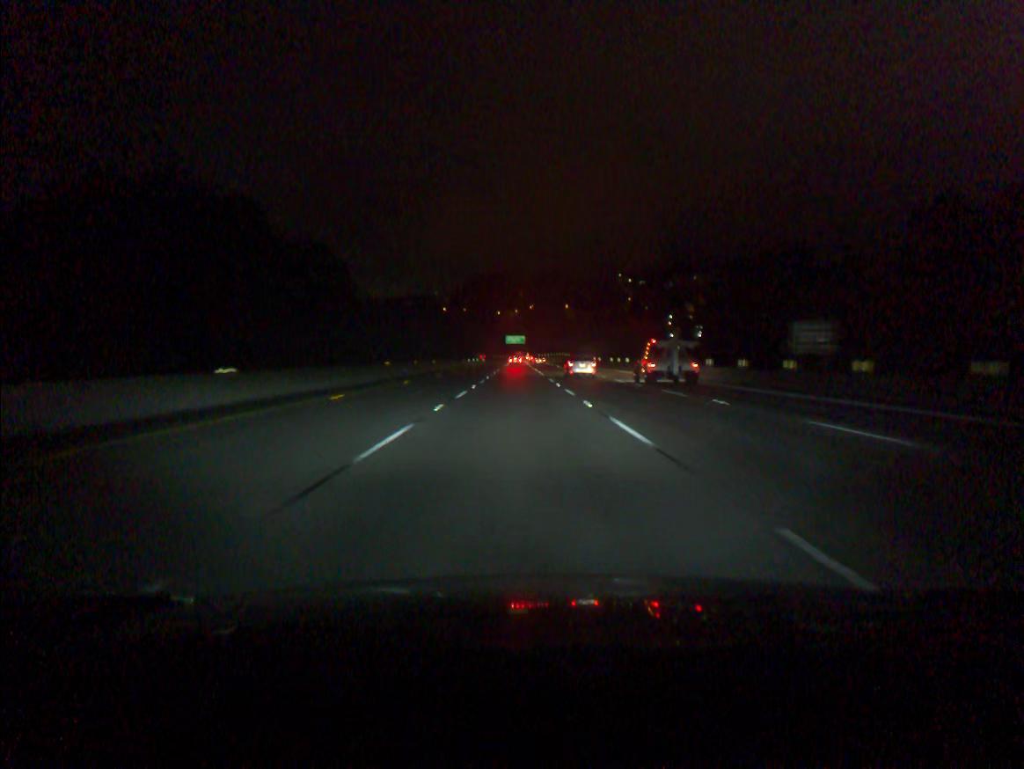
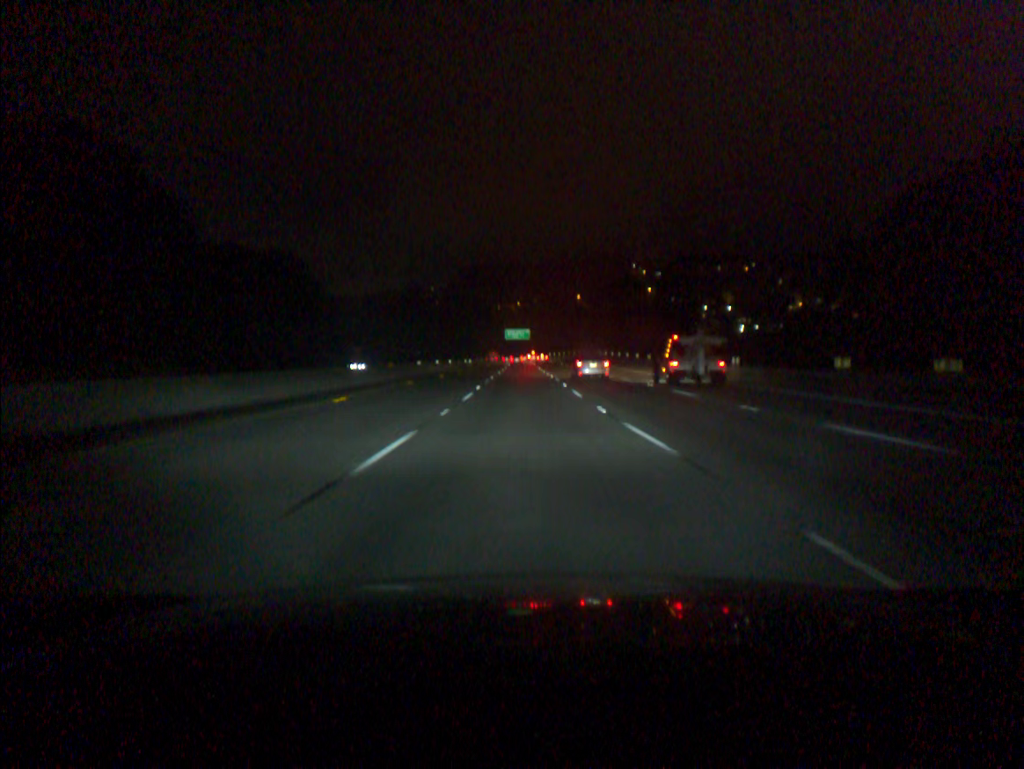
(-0.2, +73.8) m; 0°
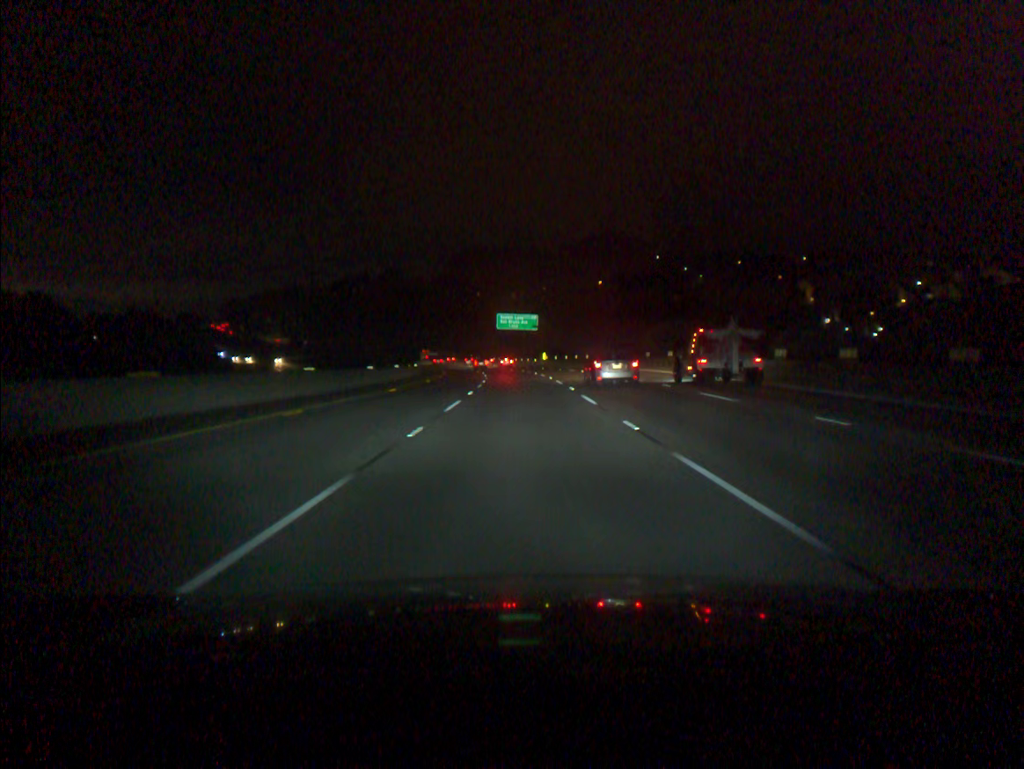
(+0.1, +92.3) m; 0°
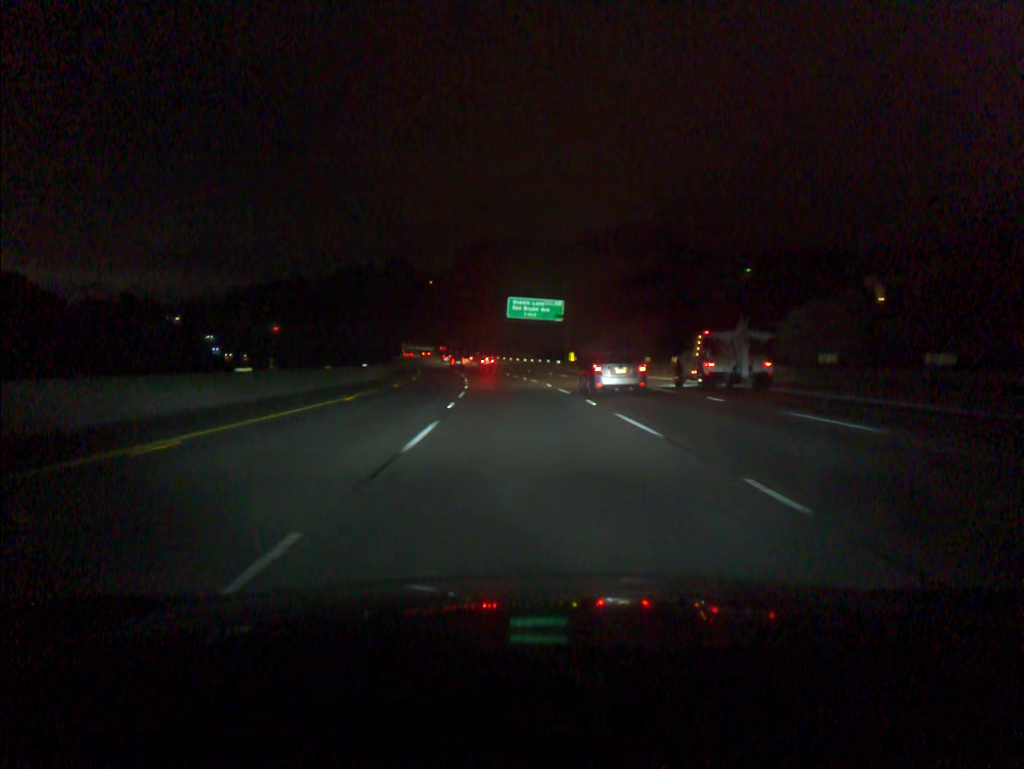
(-0.3, +37.0) m; -1°
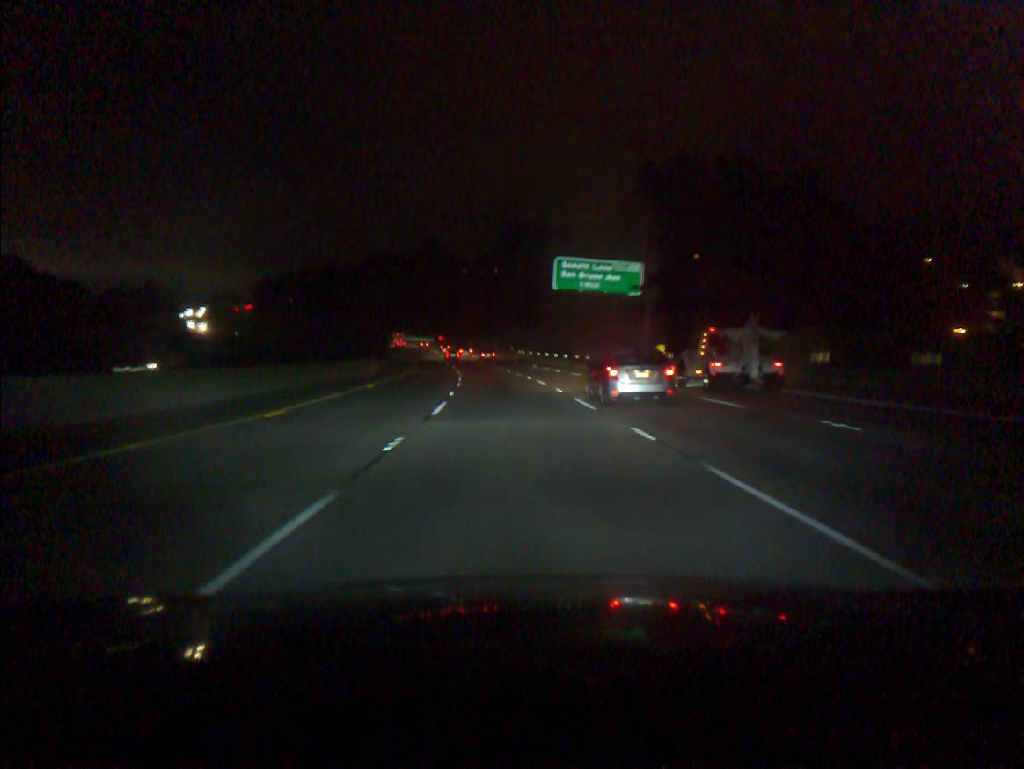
(-0.9, +37.0) m; -3°
